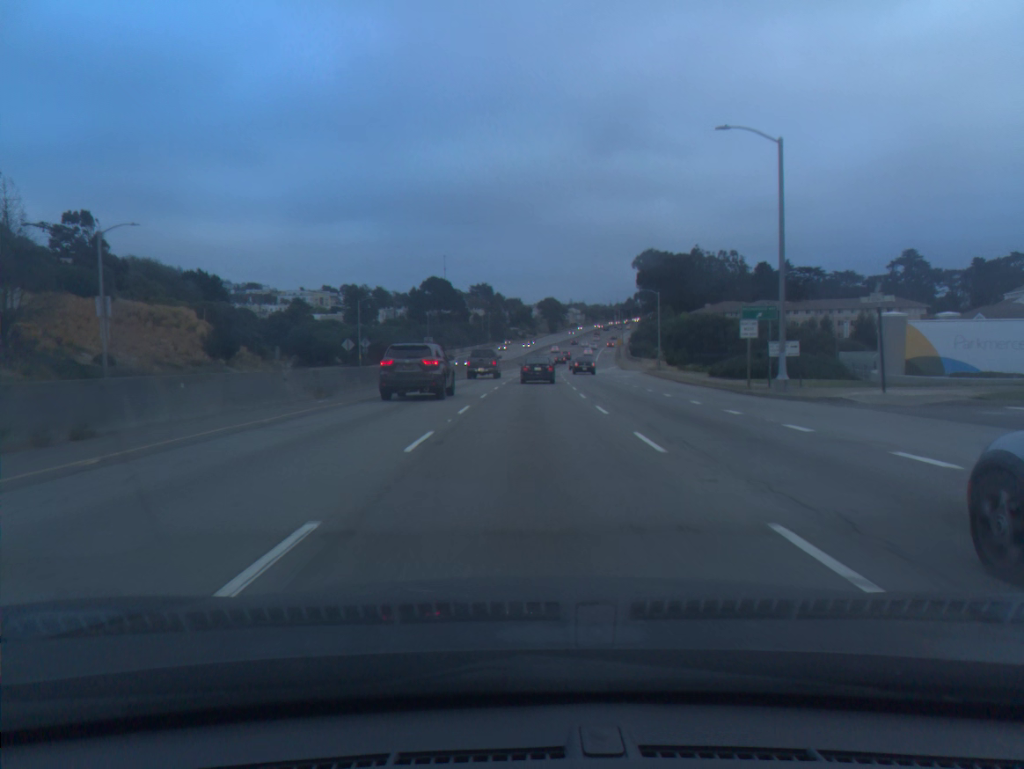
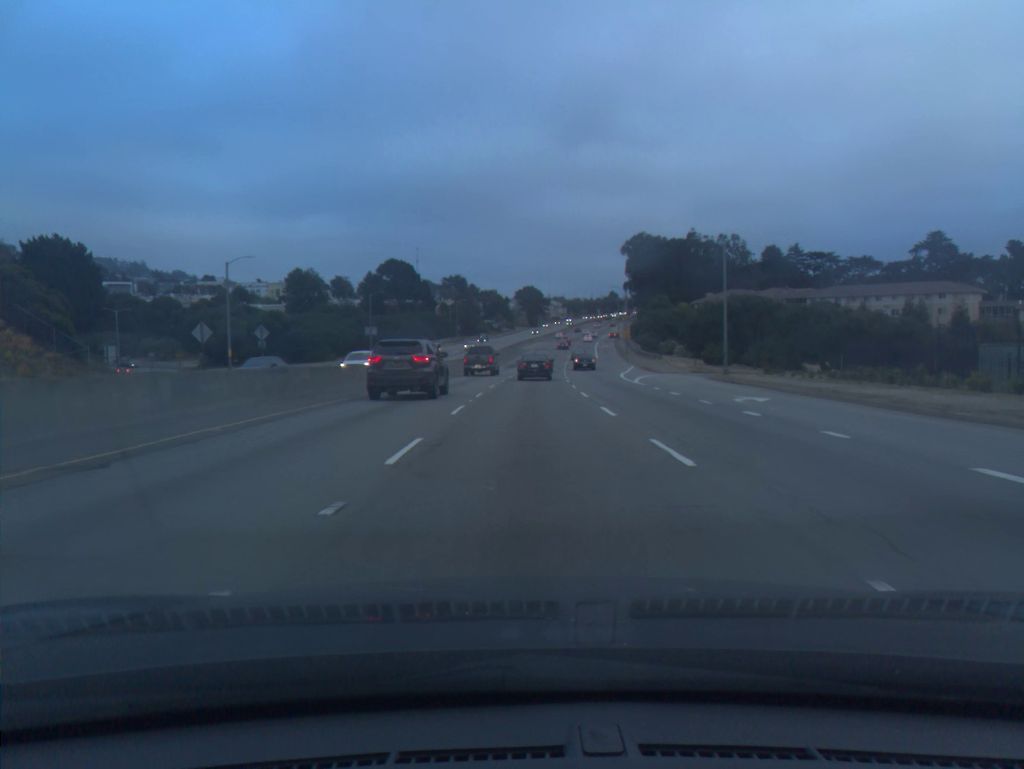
(+0.7, +38.6) m; +2°
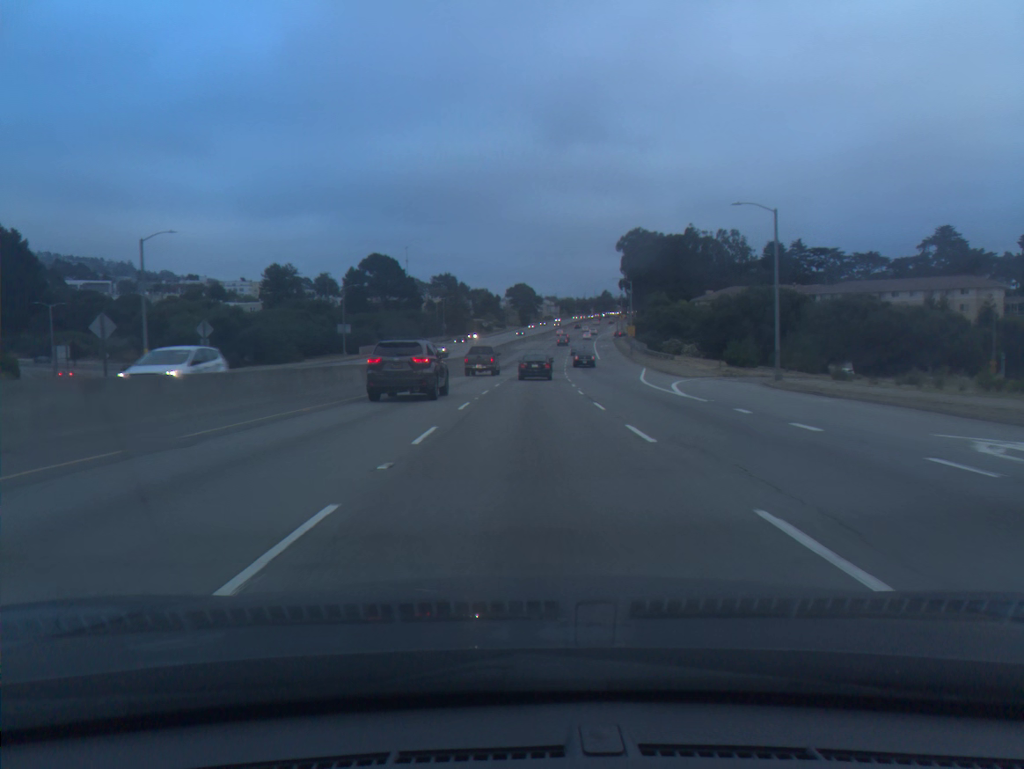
(+0.1, +12.8) m; +1°
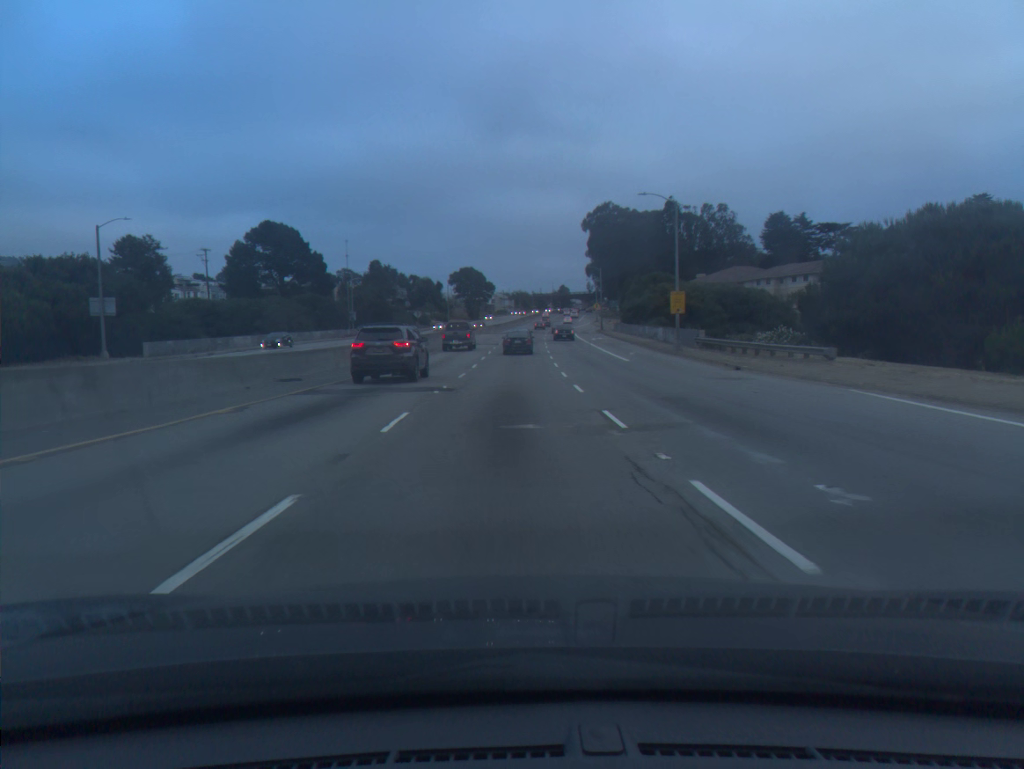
(+1.4, +51.2) m; +3°
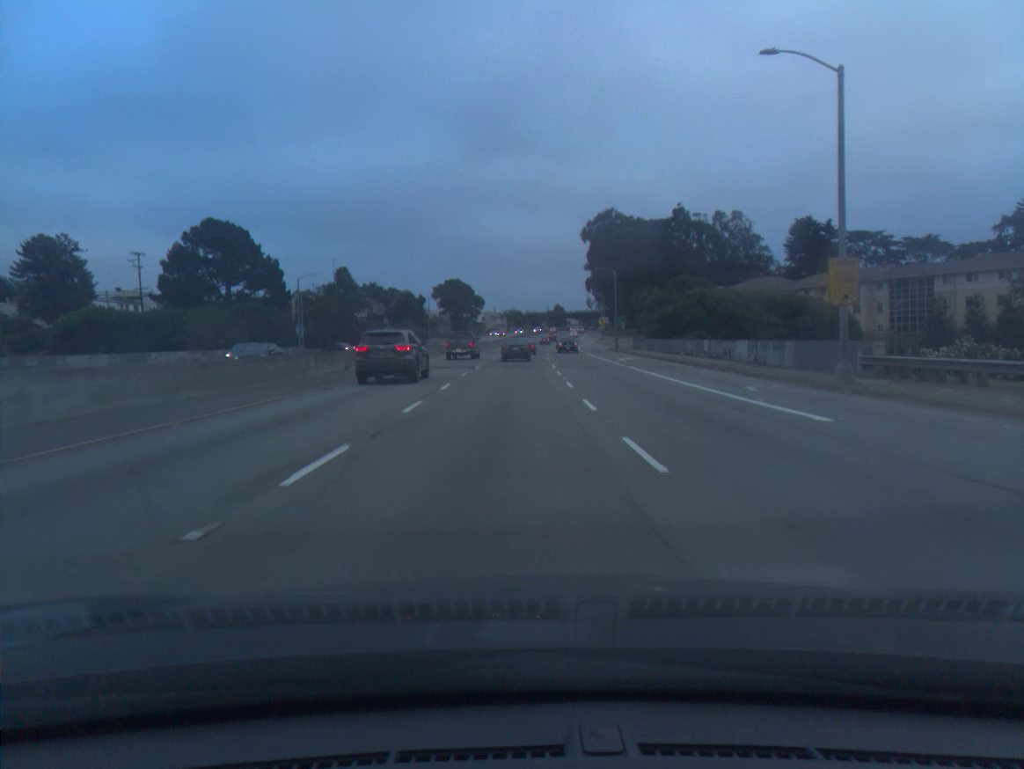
(+0.2, +25.8) m; +1°
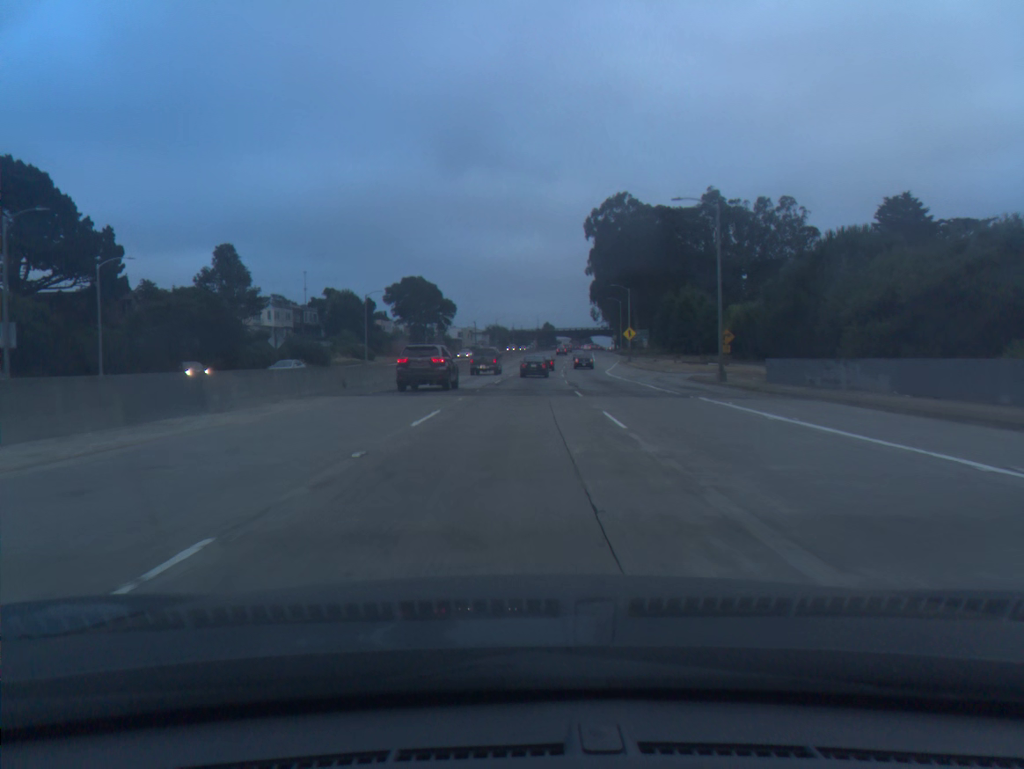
(+0.4, +51.8) m; +1°
